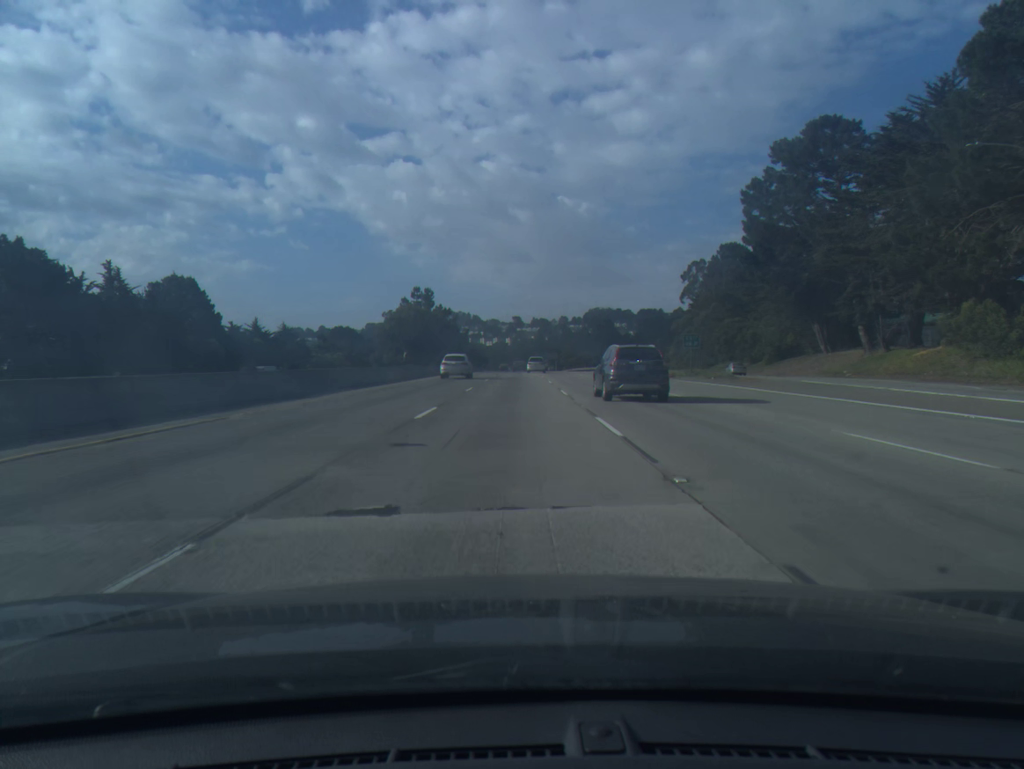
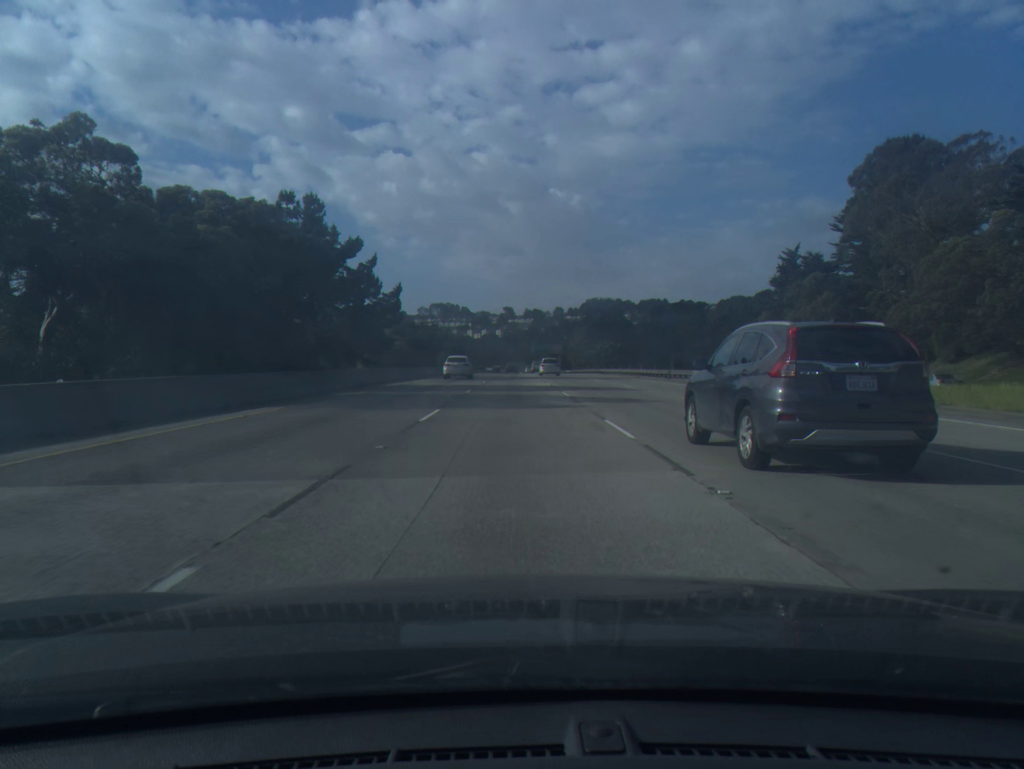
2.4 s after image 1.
(-0.2, +73.8) m; 0°
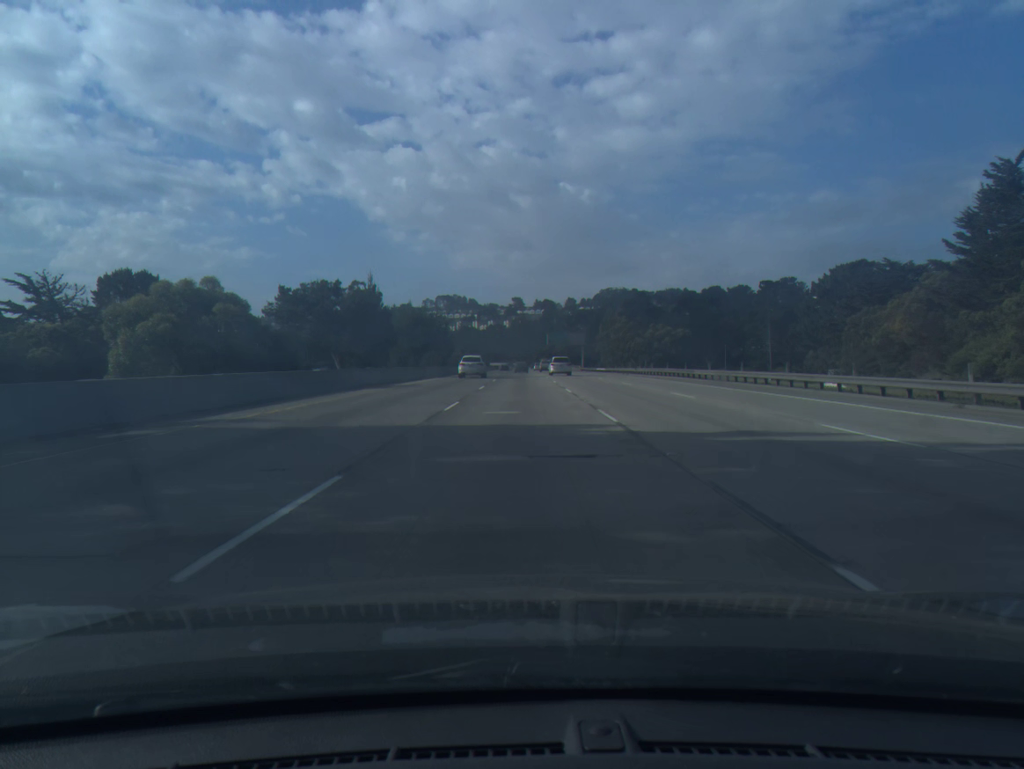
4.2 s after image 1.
(-0.2, +55.3) m; -1°
